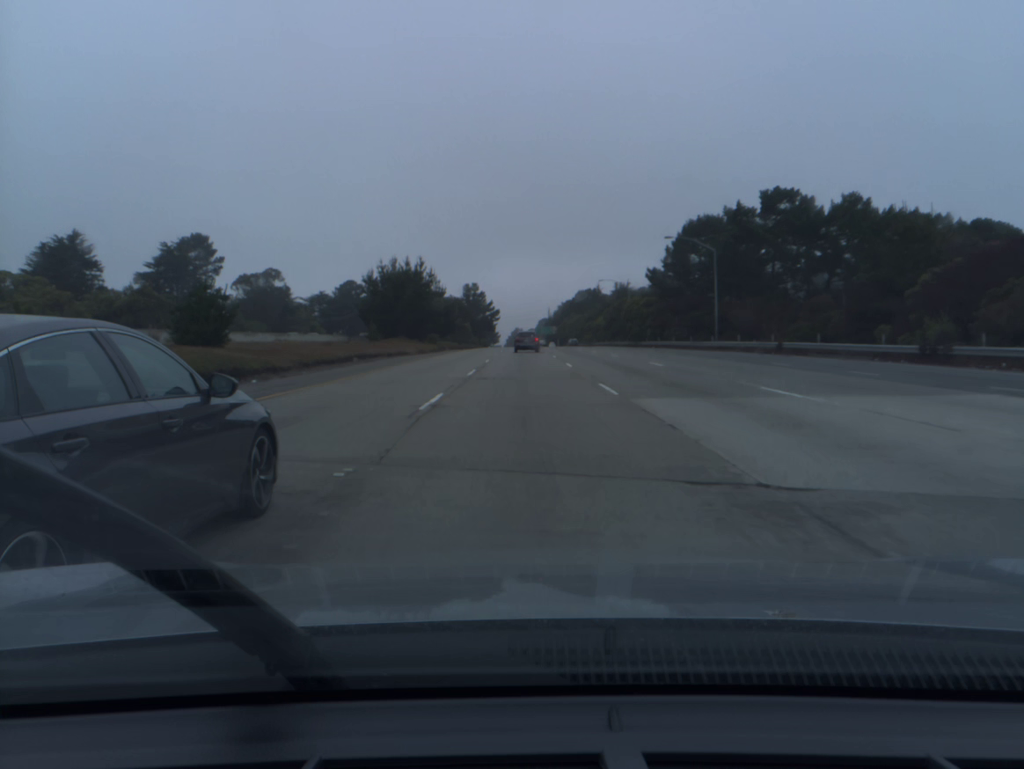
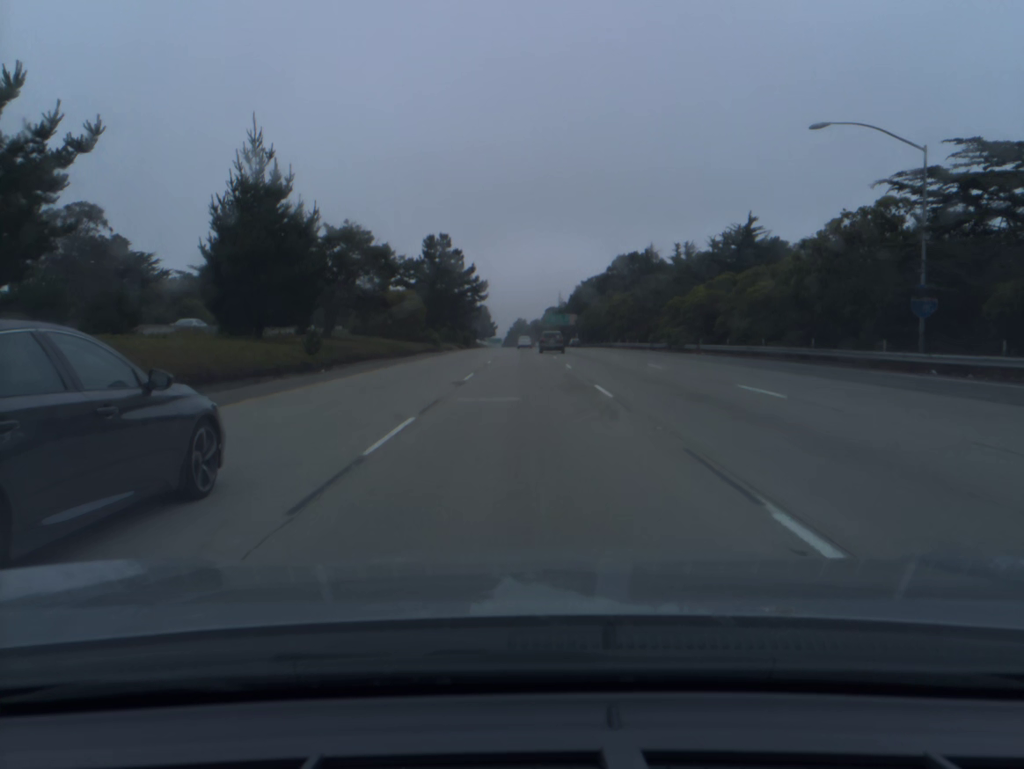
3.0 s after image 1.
(0.0, +87.9) m; 0°
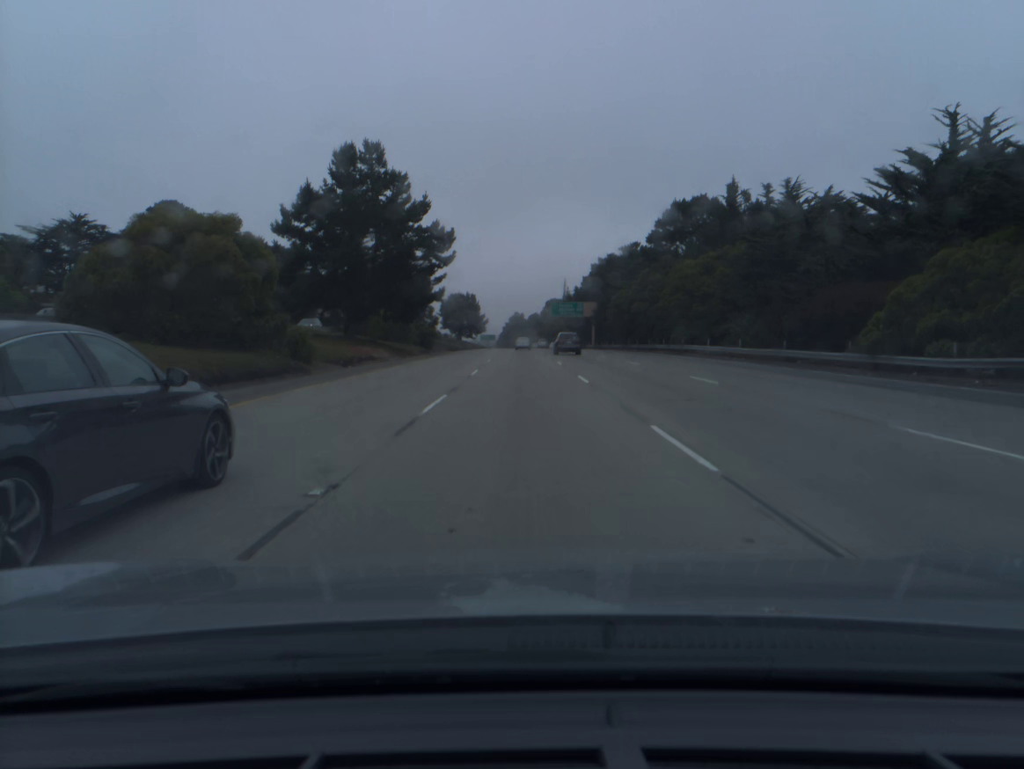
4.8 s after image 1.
(+0.1, +52.9) m; 0°
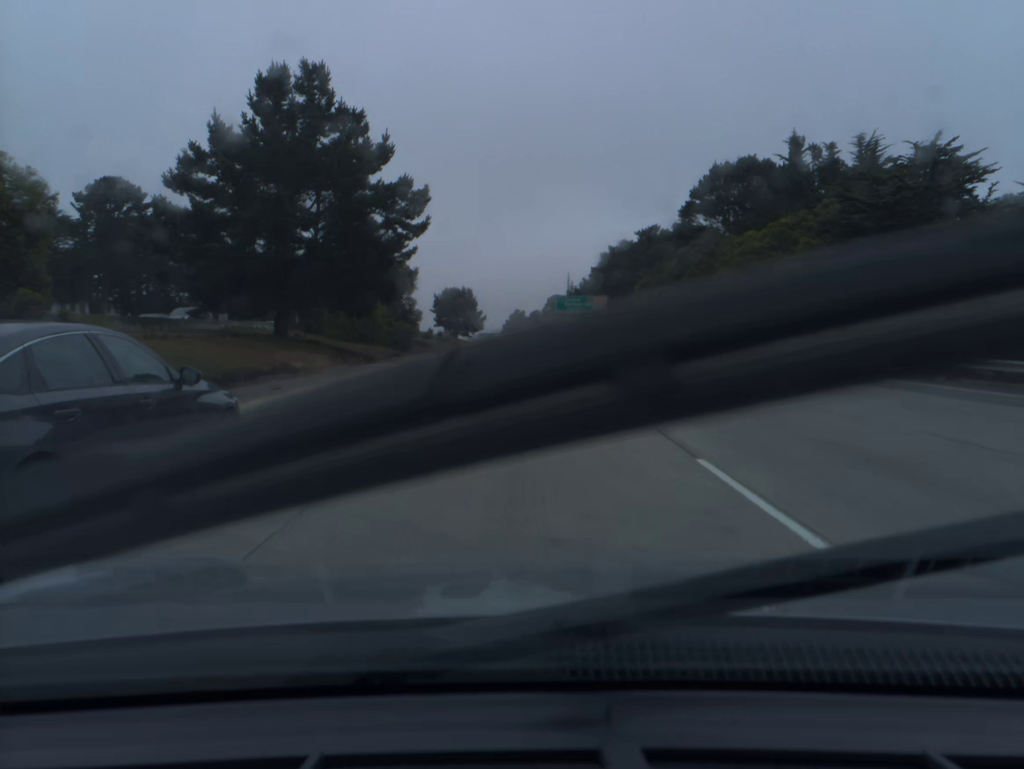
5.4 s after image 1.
(0.0, +17.7) m; 0°
